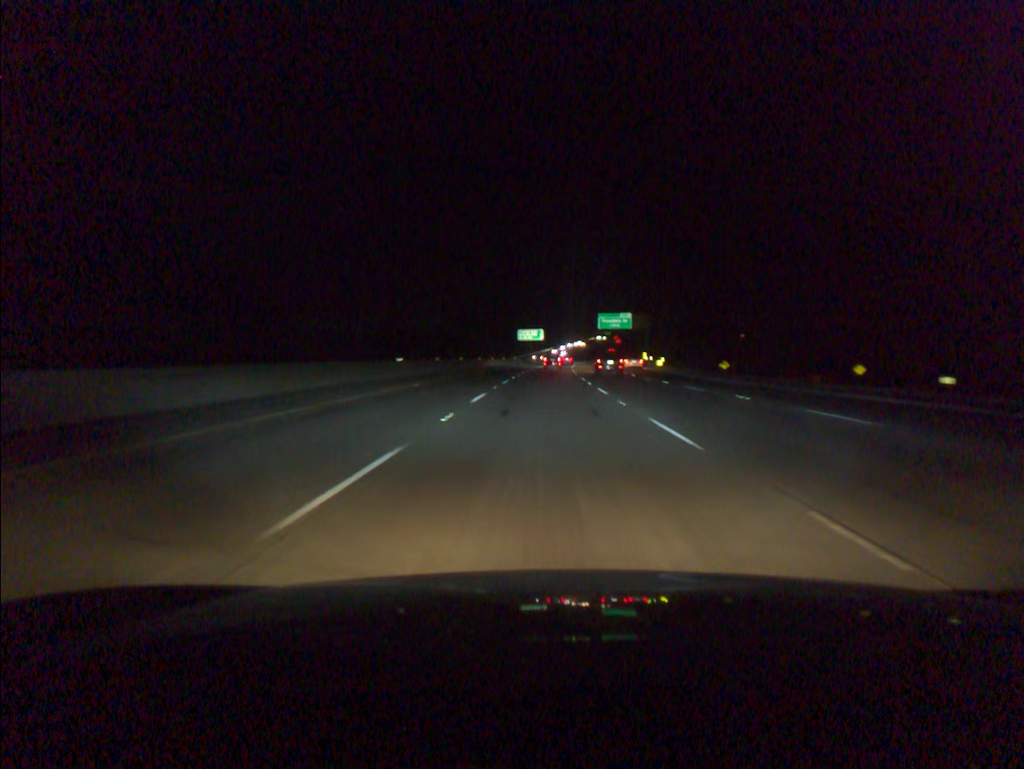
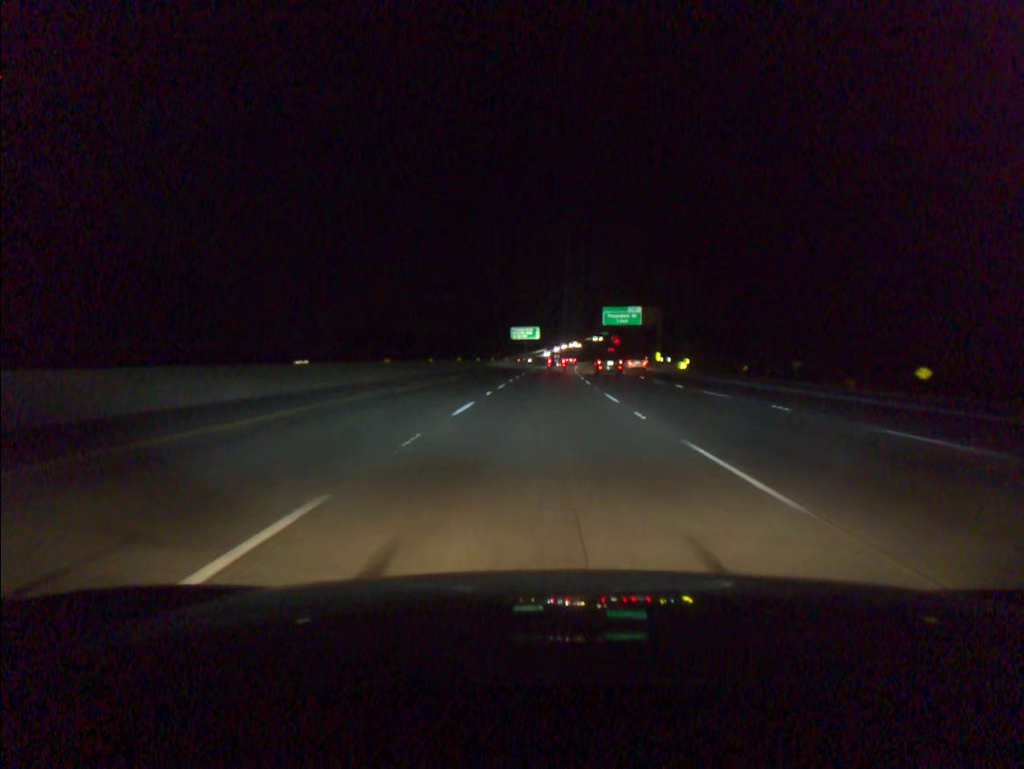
(0.0, +18.4) m; 0°
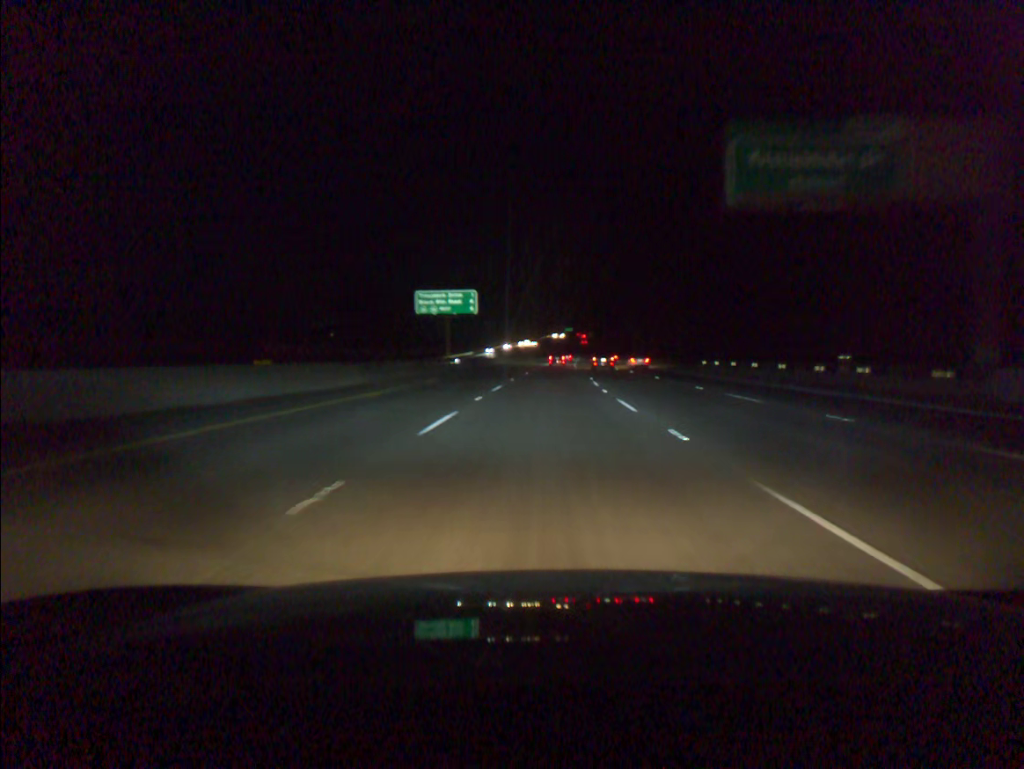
(+2.0, +91.5) m; +3°
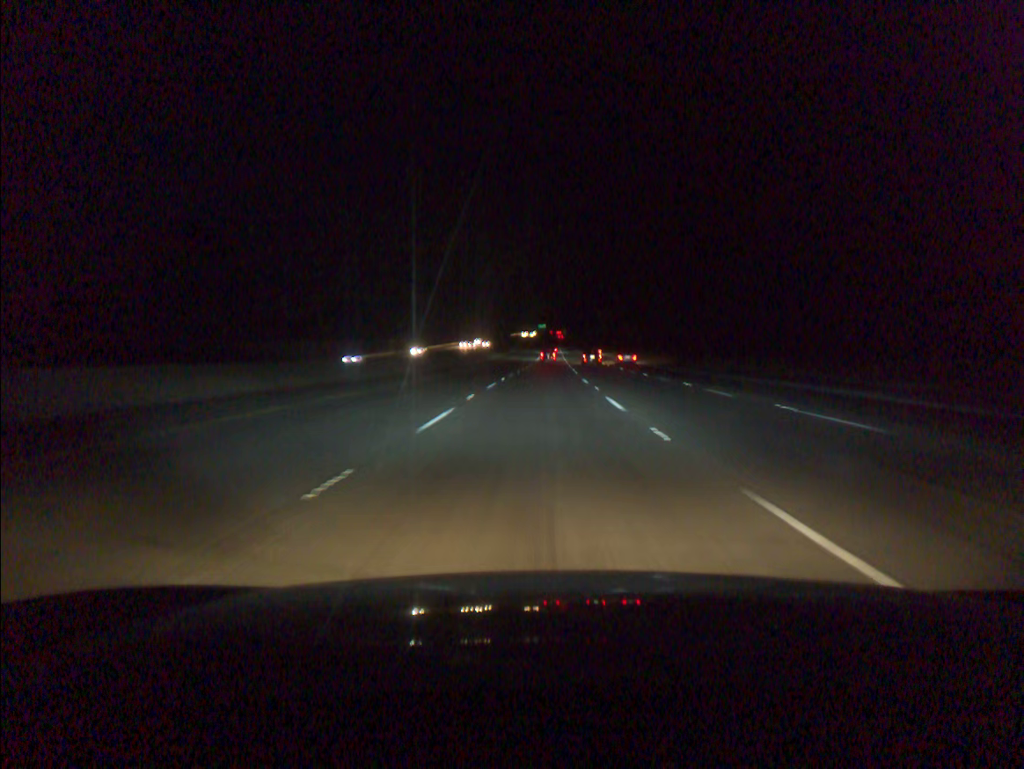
(+1.5, +73.0) m; +2°
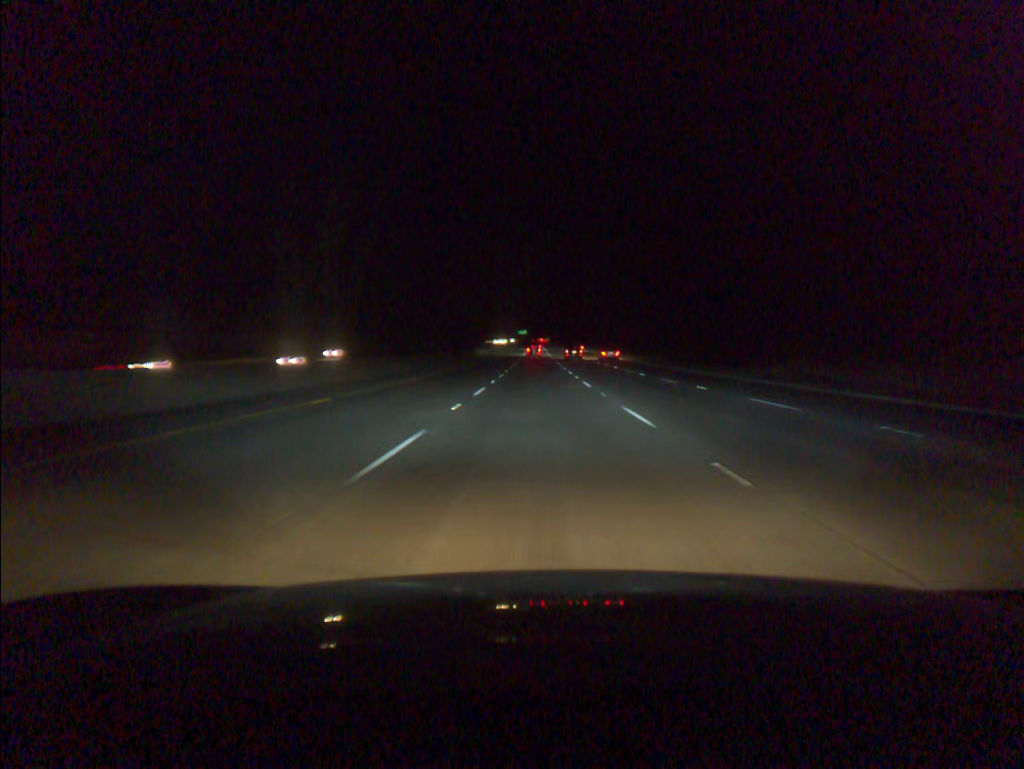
(+1.1, +91.0) m; +1°
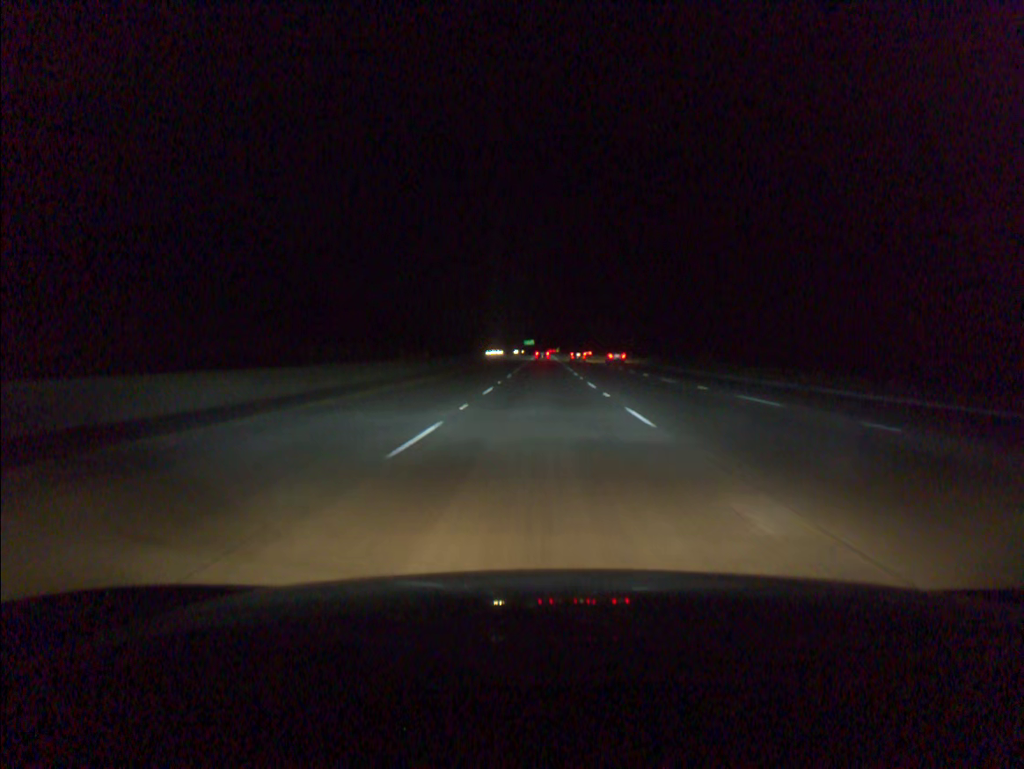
(-0.3, +72.4) m; -1°
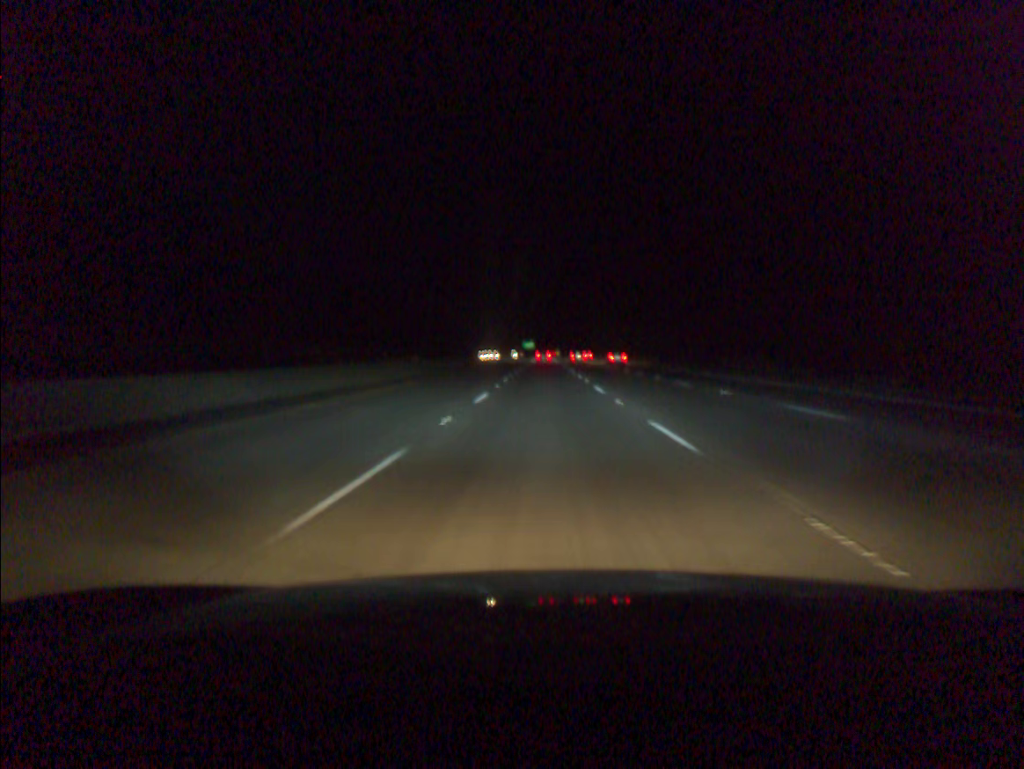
(0.0, +18.0) m; 0°
